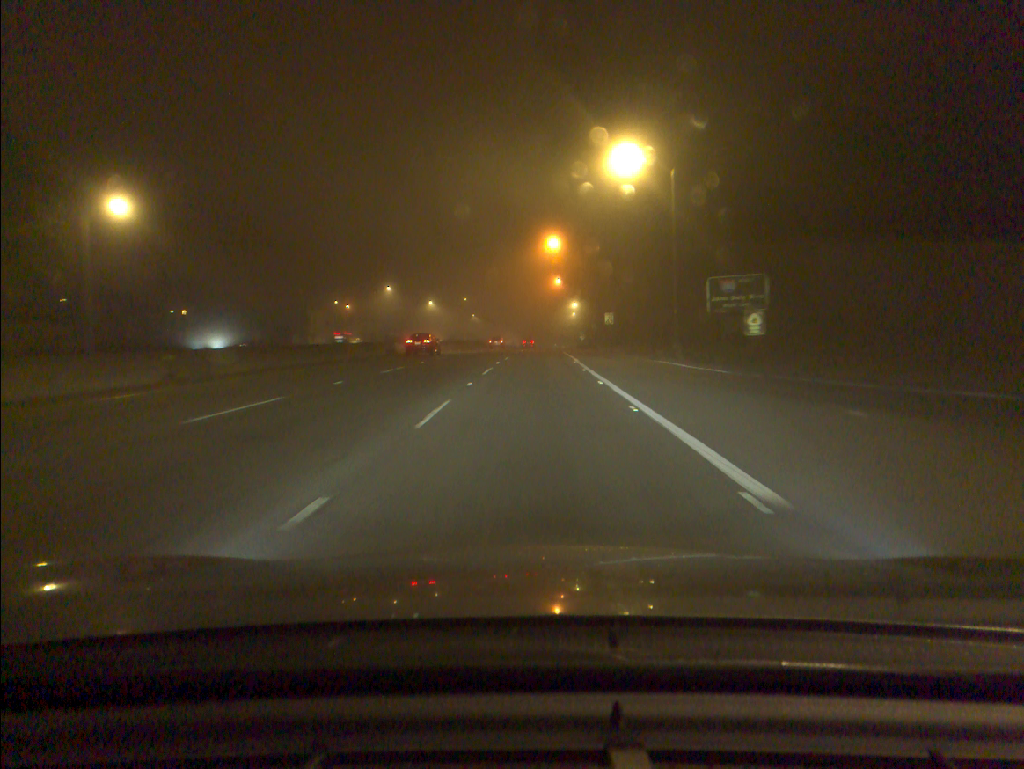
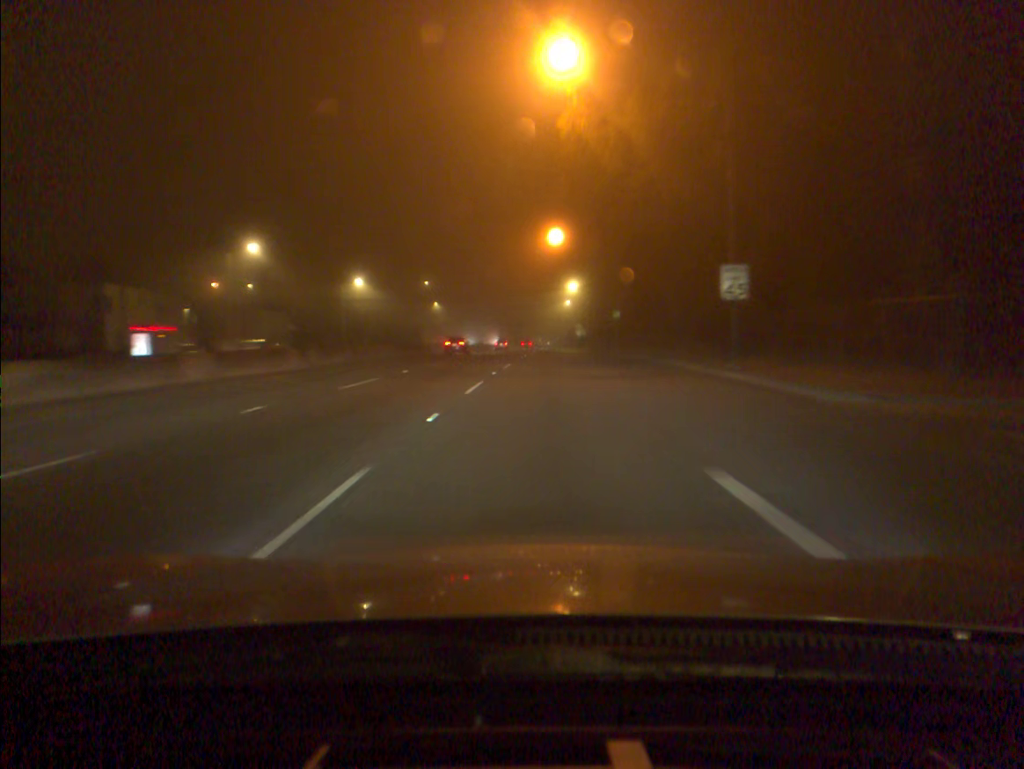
(+0.5, +52.0) m; +1°
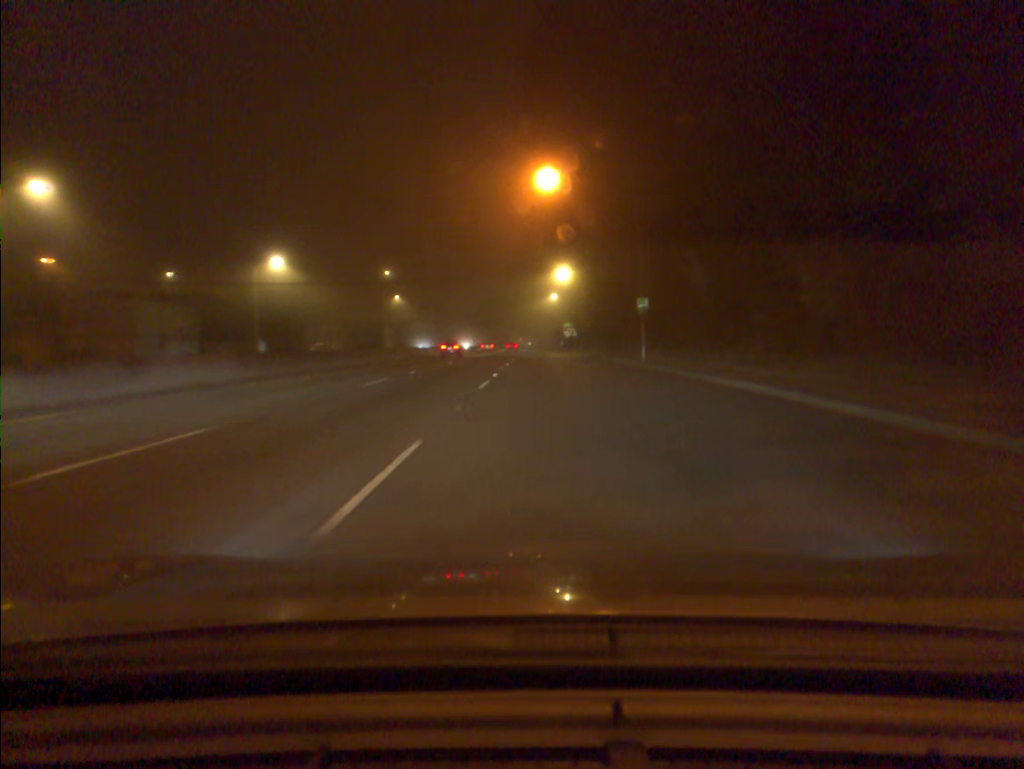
(+0.2, +26.2) m; +1°
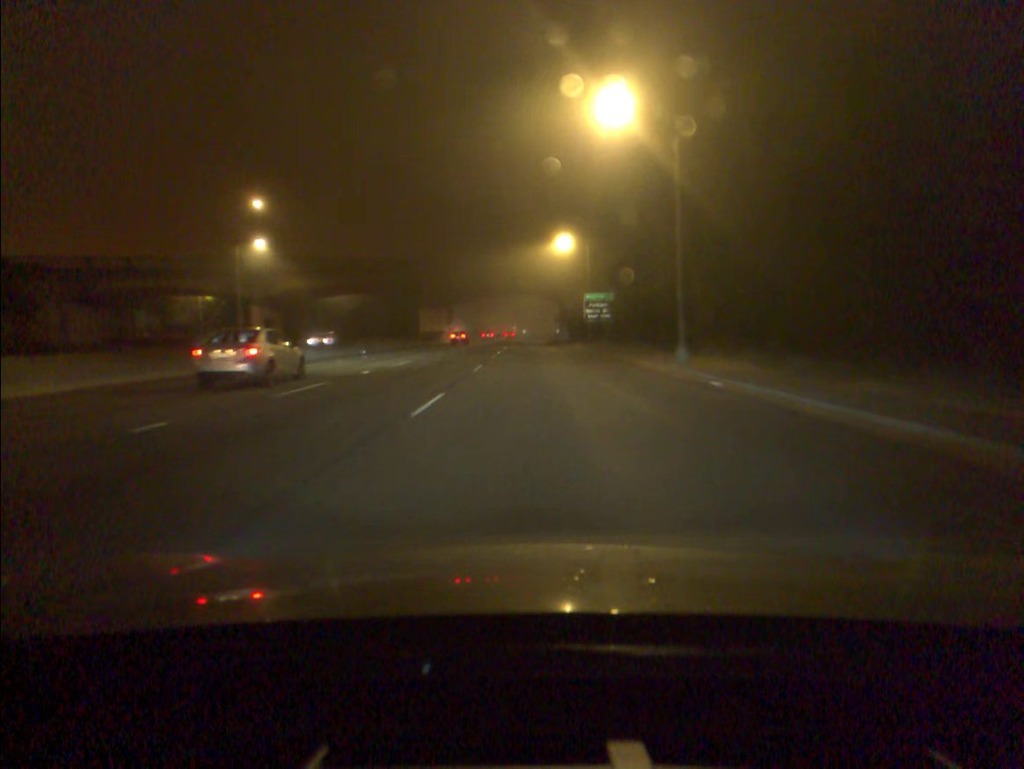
(+0.8, +65.4) m; 0°
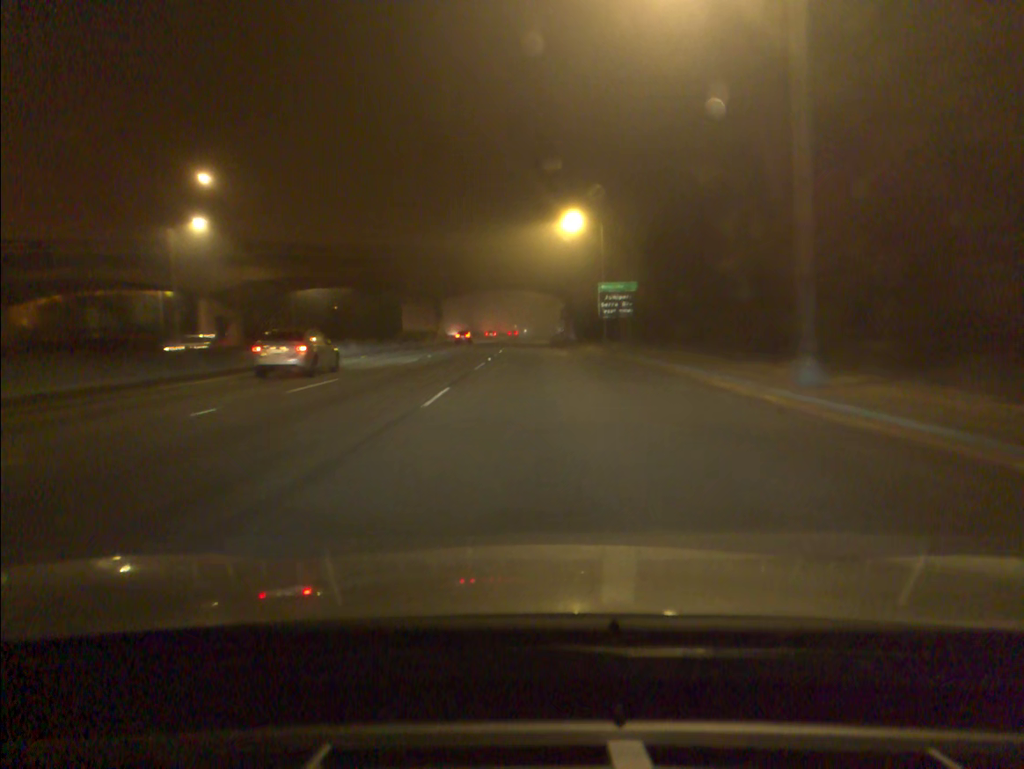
(0.0, +13.1) m; 0°
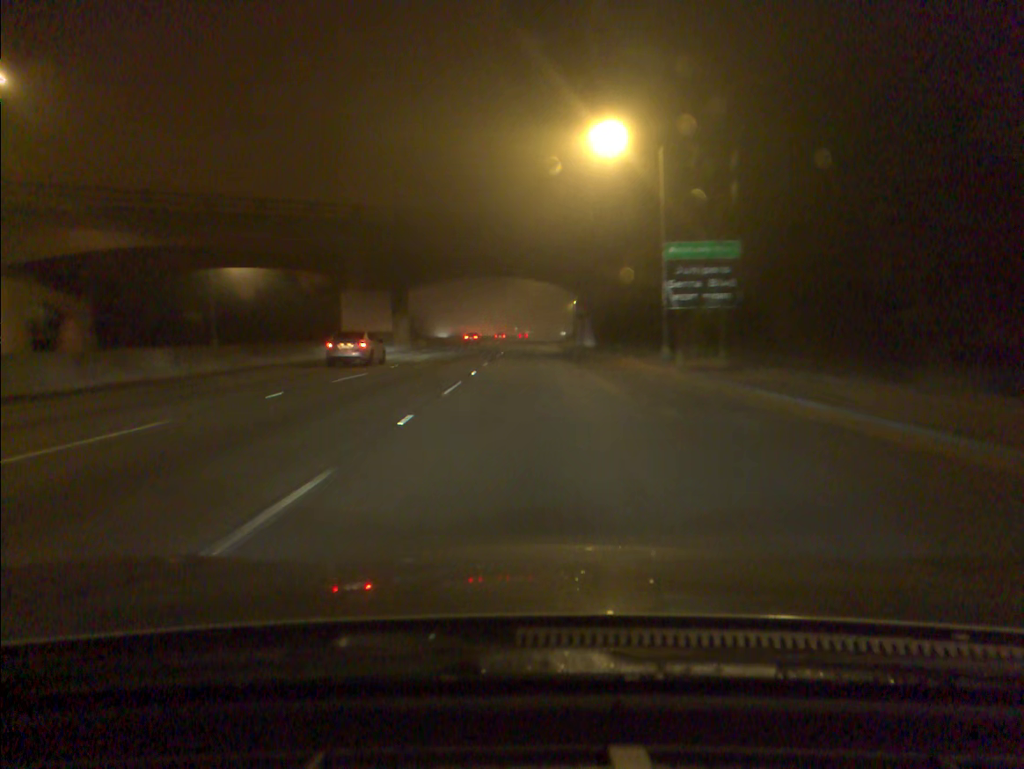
(0.0, +26.0) m; 0°
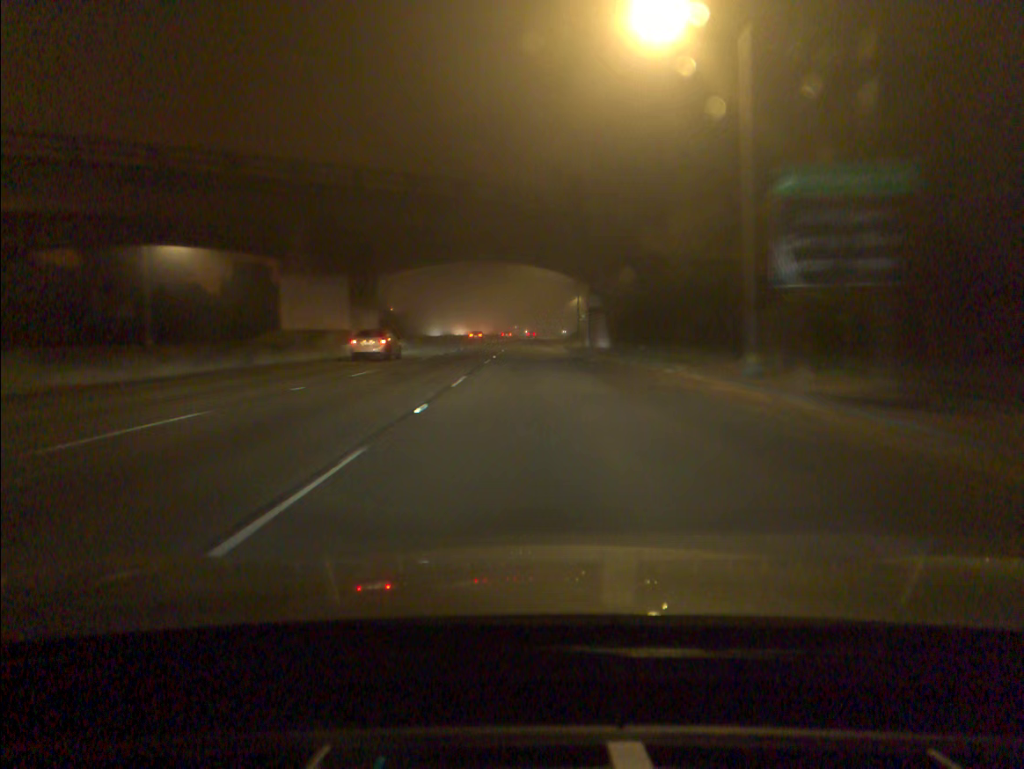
(0.0, +13.0) m; 0°
